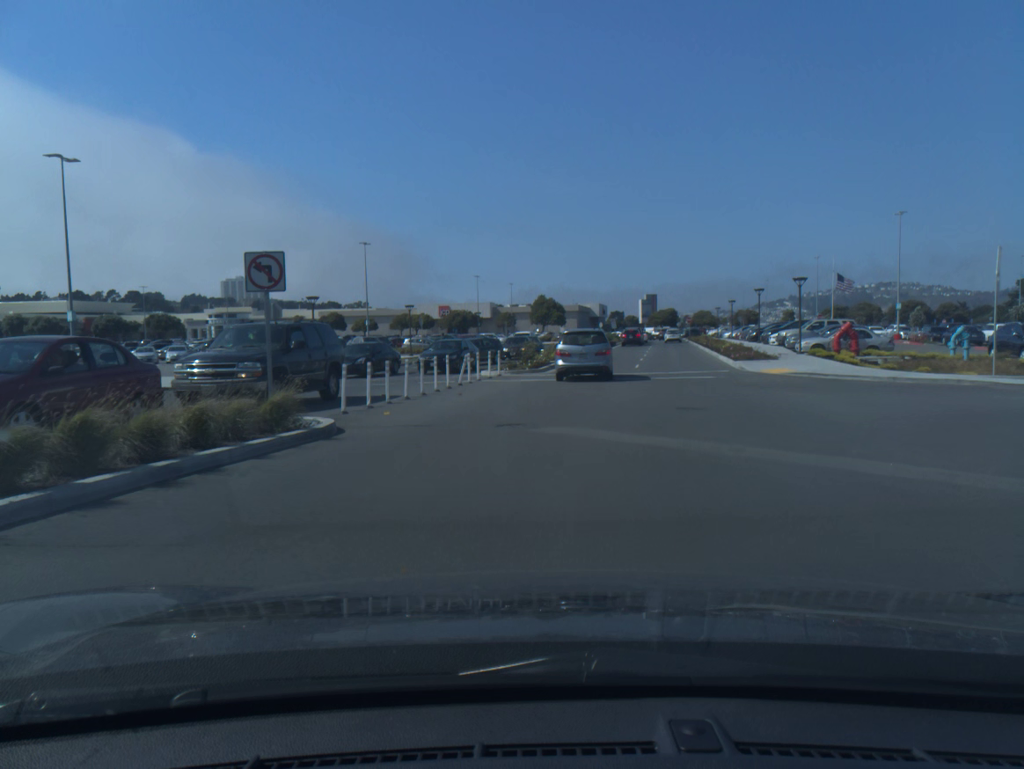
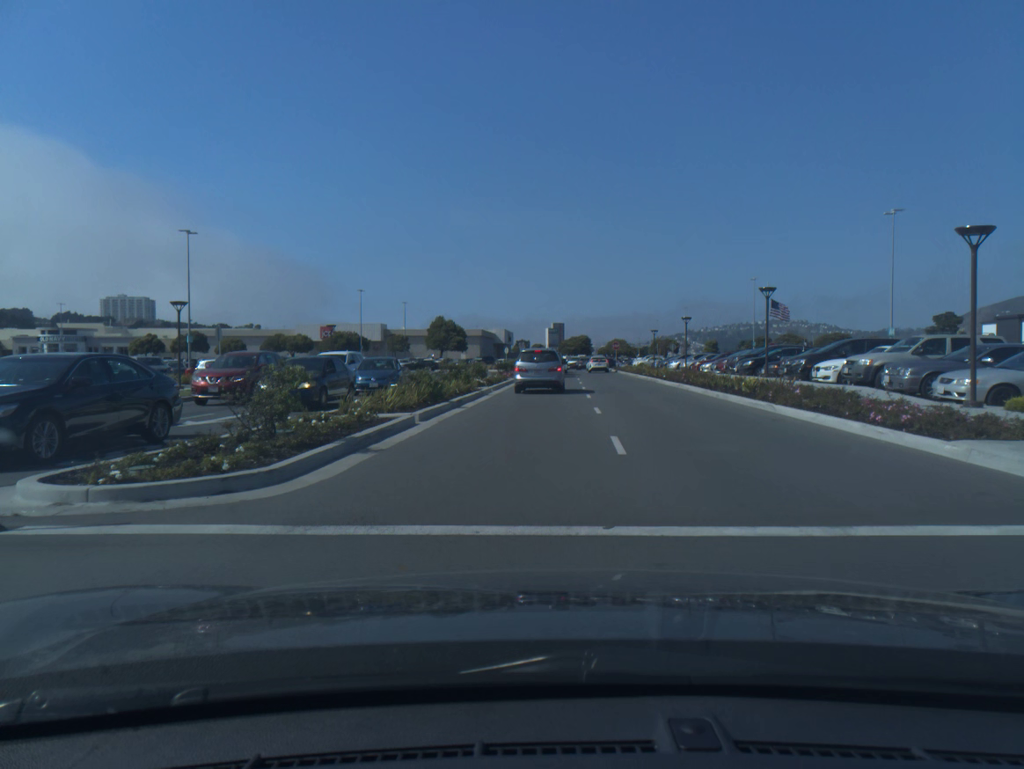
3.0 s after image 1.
(+1.4, +23.0) m; +6°
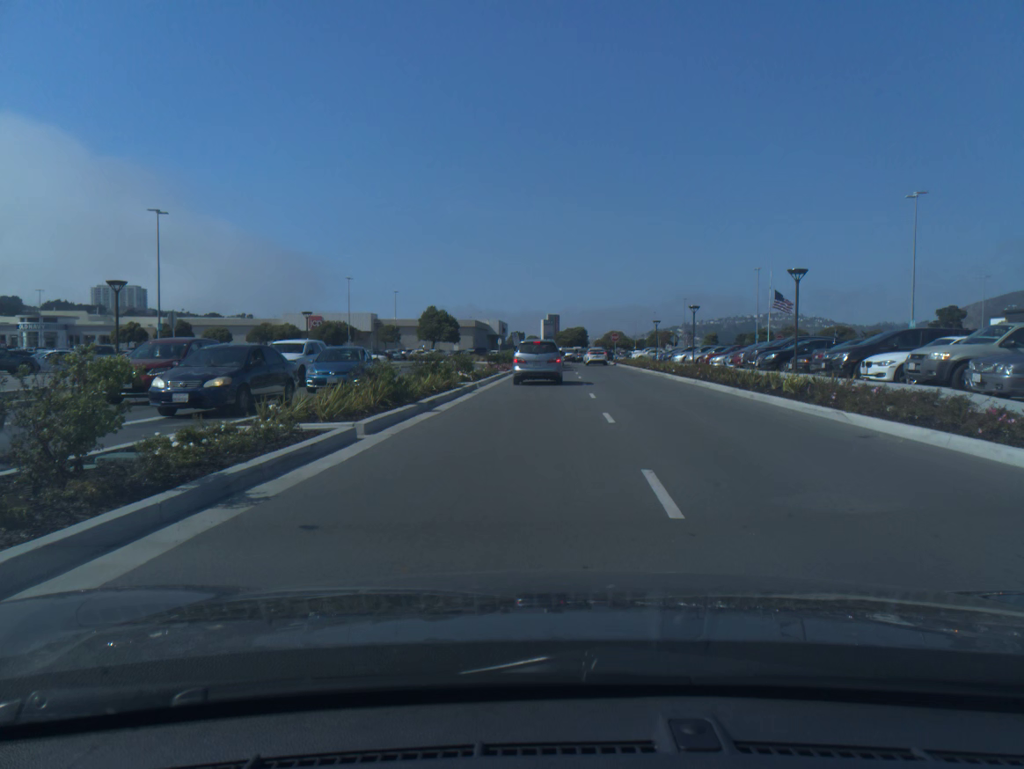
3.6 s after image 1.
(0.0, +4.4) m; 0°
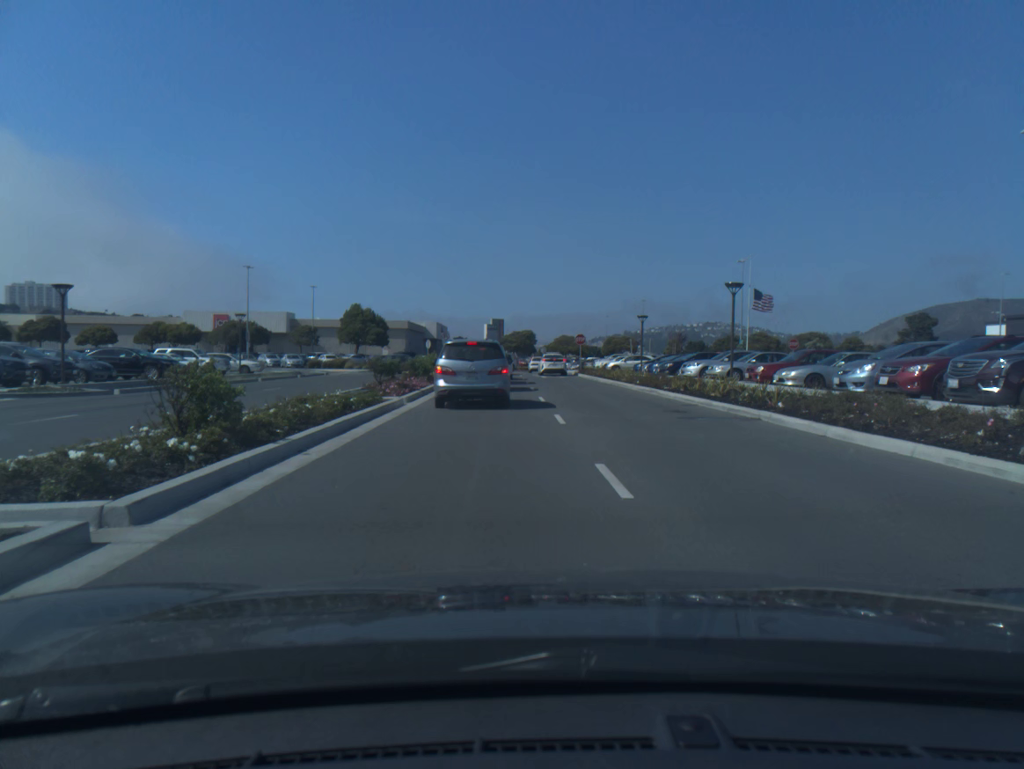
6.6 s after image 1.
(+0.3, +21.0) m; +5°
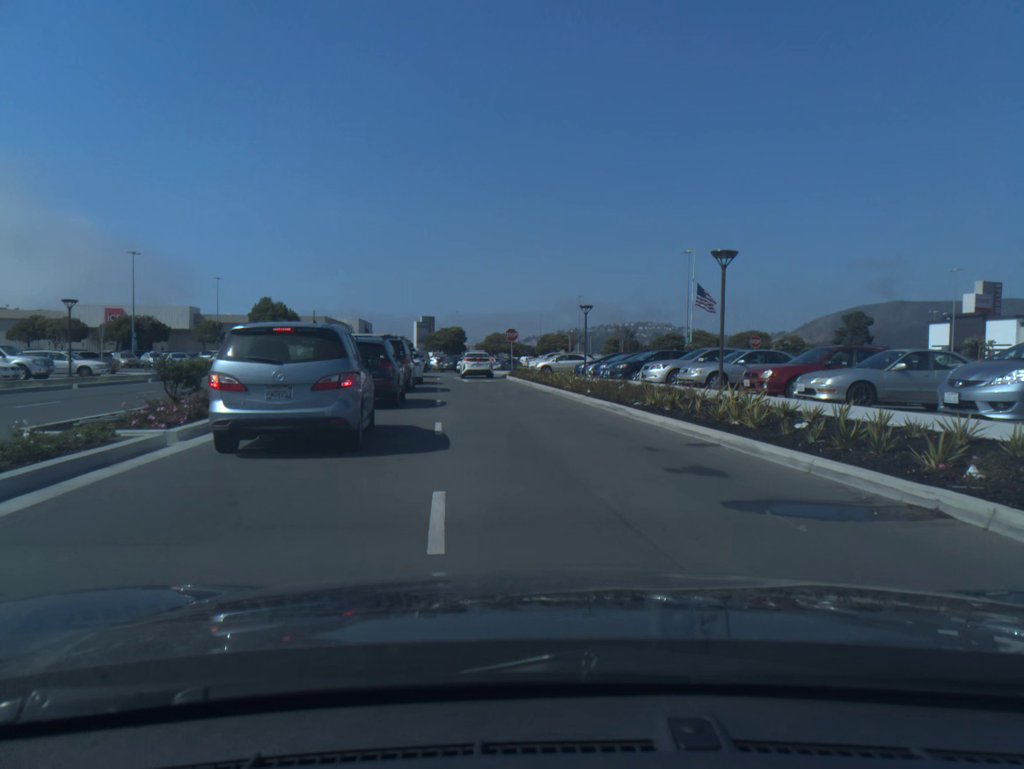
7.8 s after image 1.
(+0.4, +9.1) m; +4°
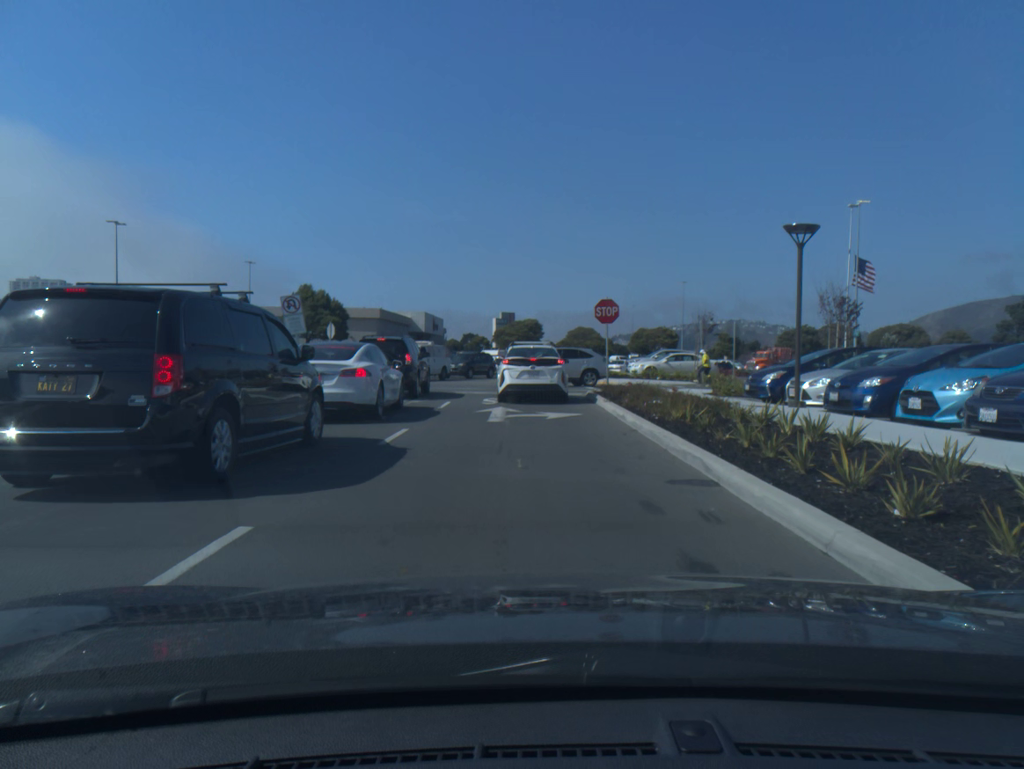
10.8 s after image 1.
(-1.1, +23.7) m; -7°
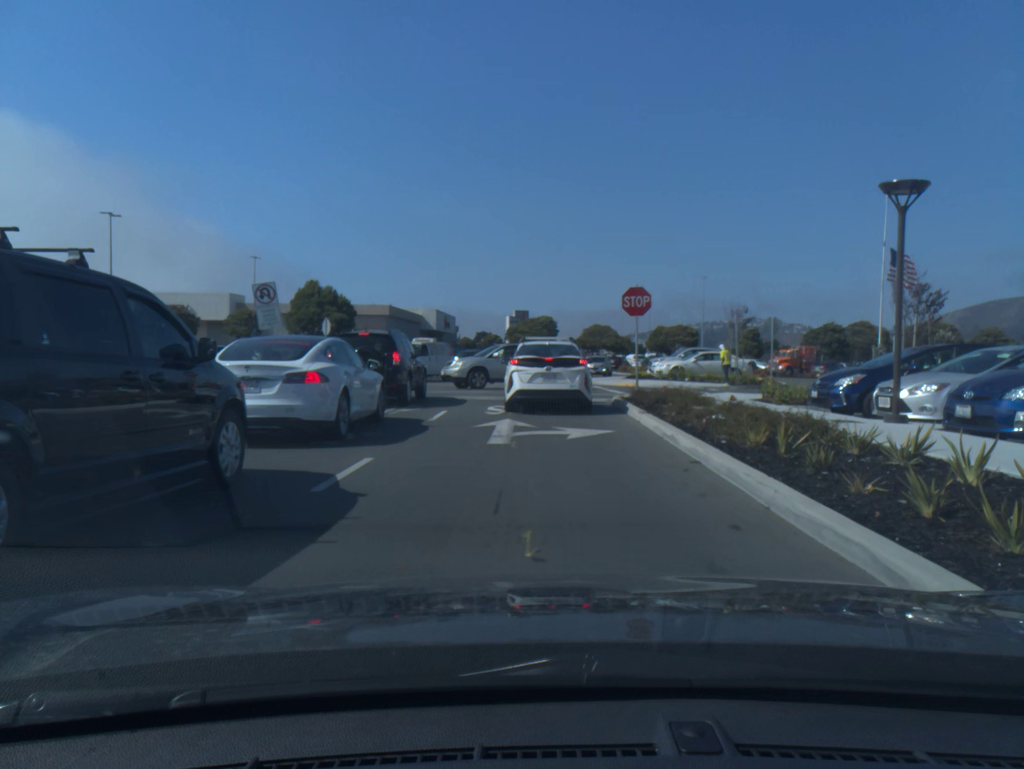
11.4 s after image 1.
(0.0, +3.8) m; -1°
